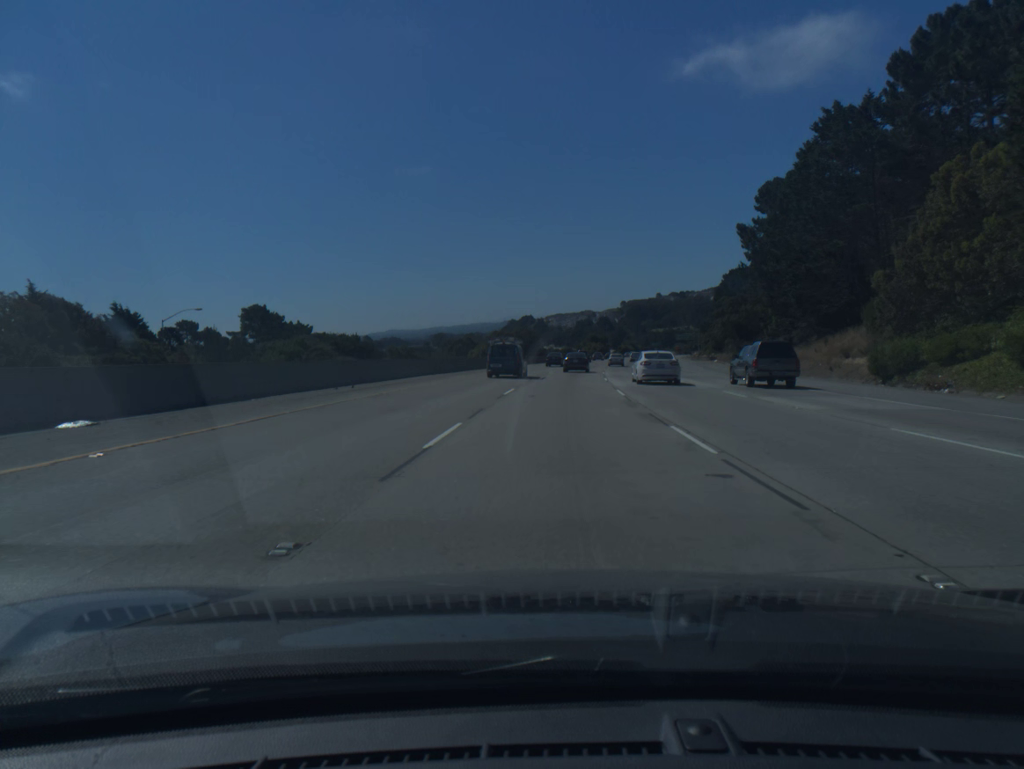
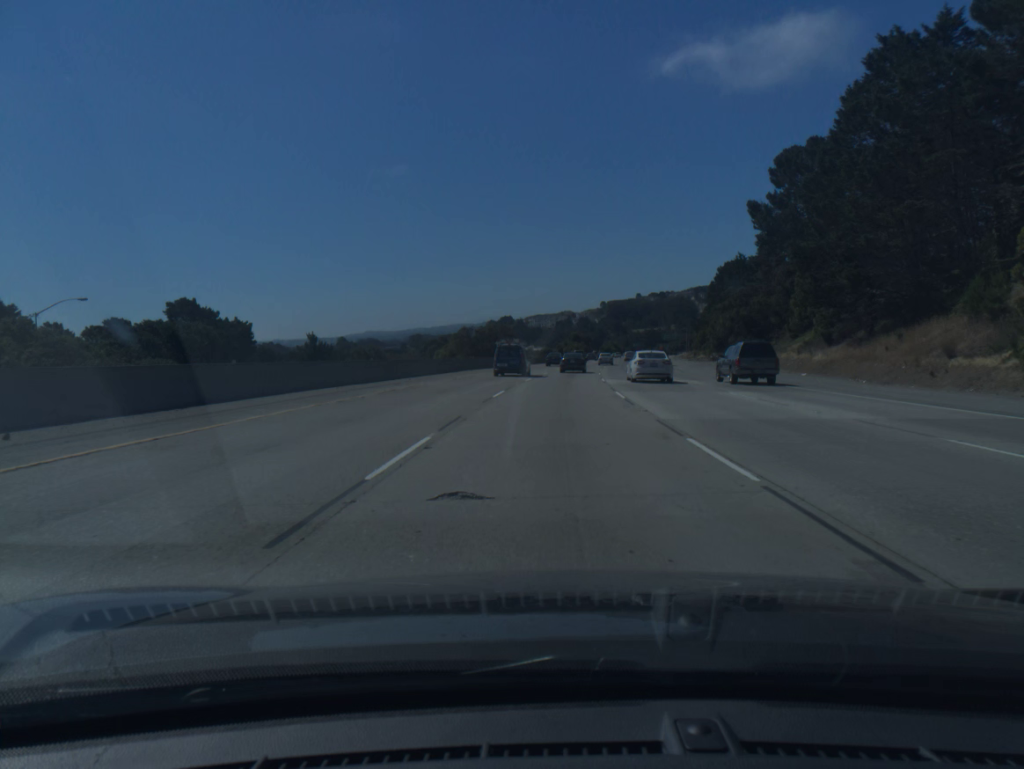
(+0.2, +16.8) m; +2°
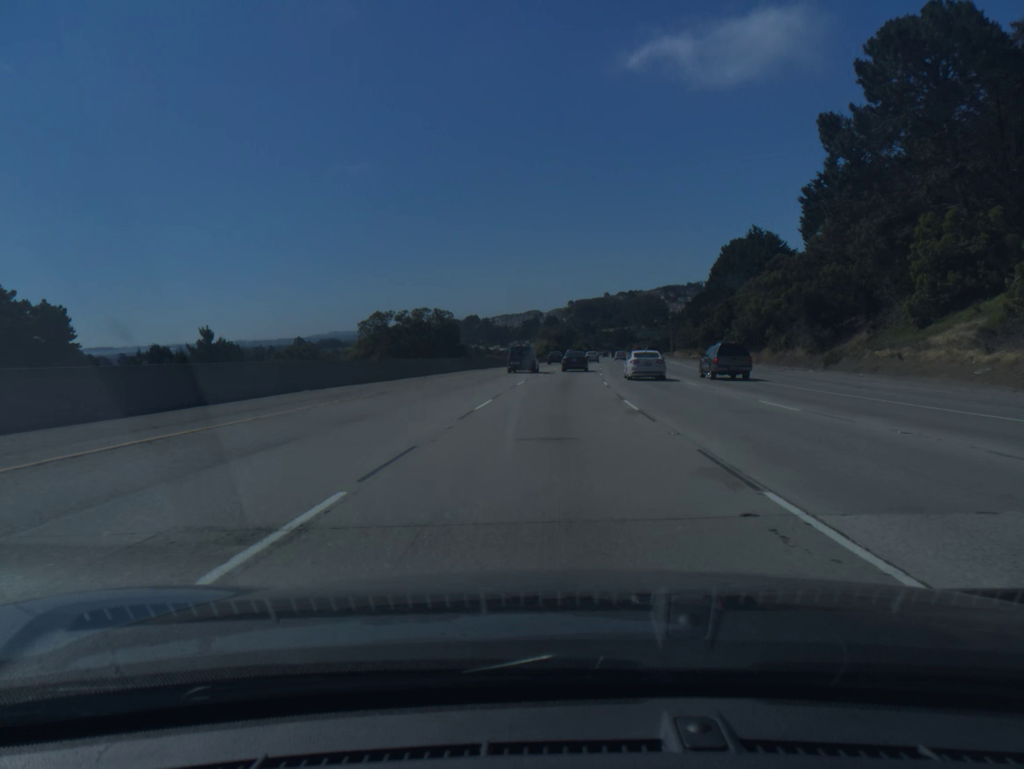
(+0.7, +33.8) m; +2°
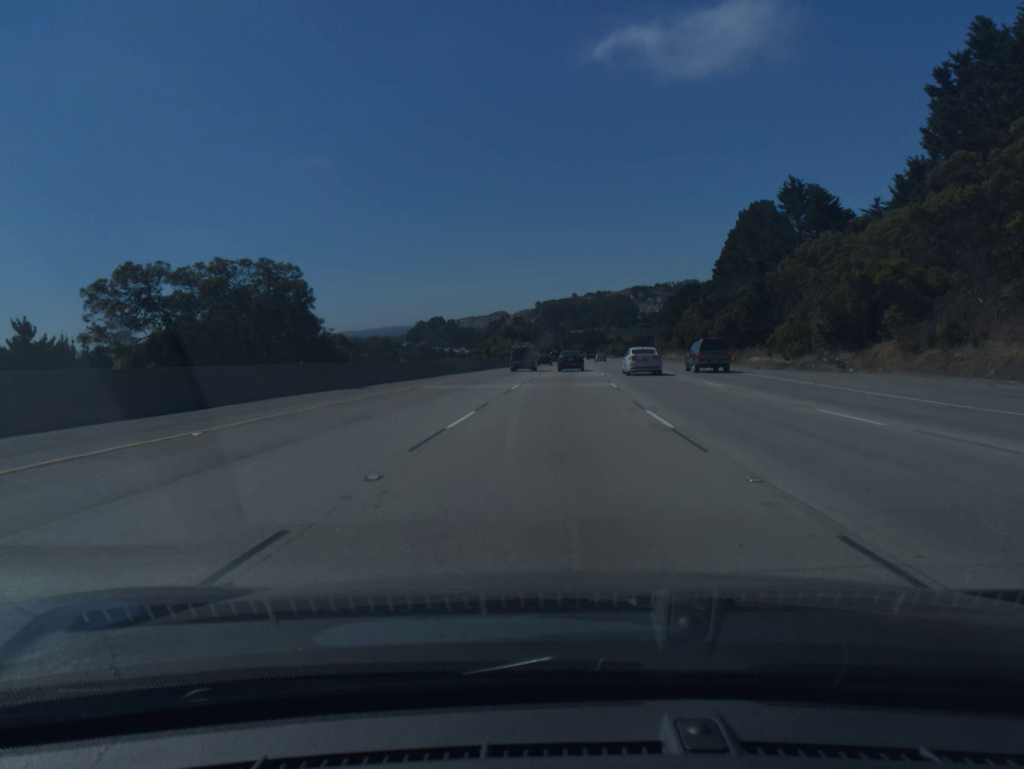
(+0.7, +34.0) m; +2°
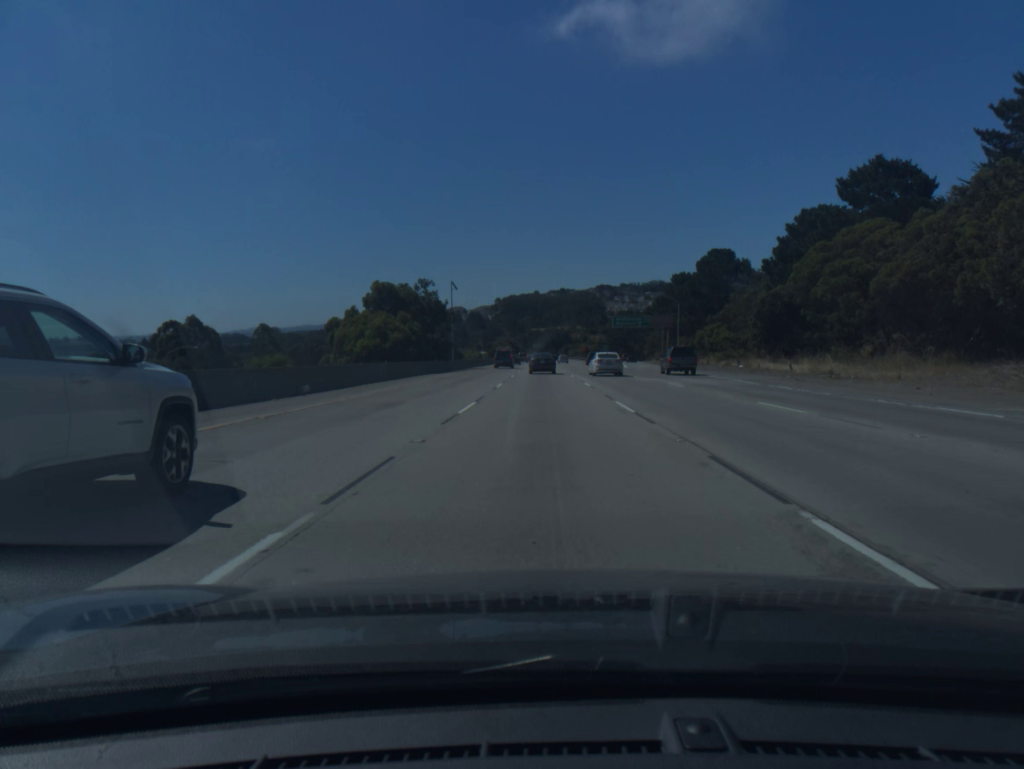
(+3.1, +84.4) m; +3°
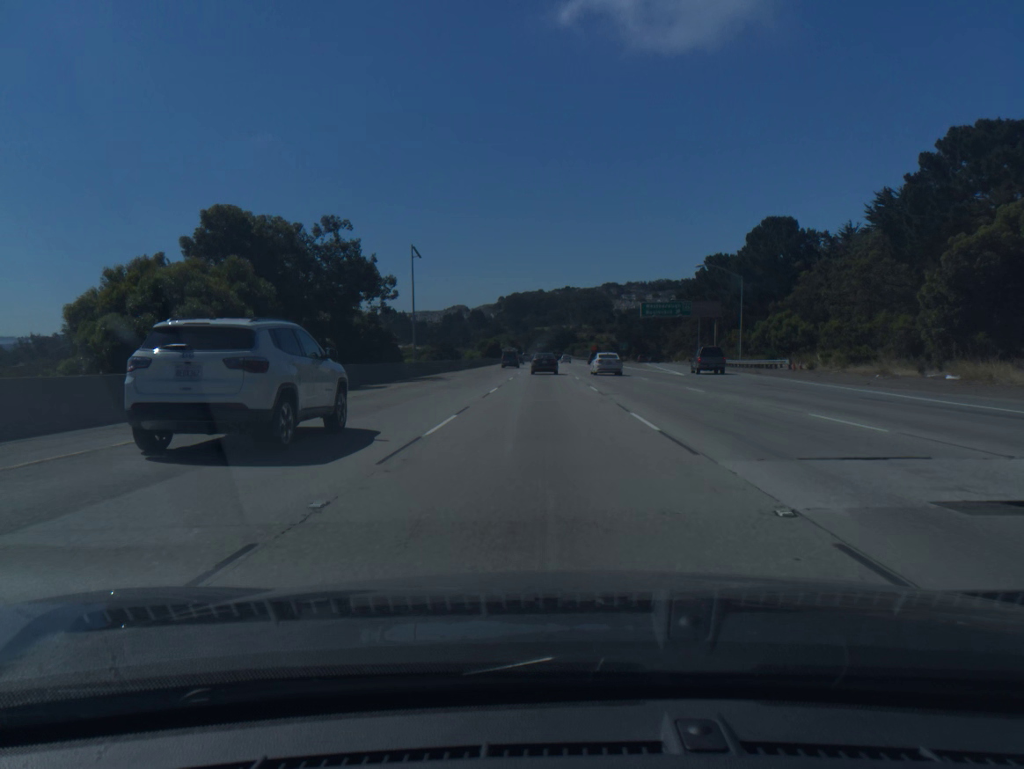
(-0.1, +33.4) m; 0°
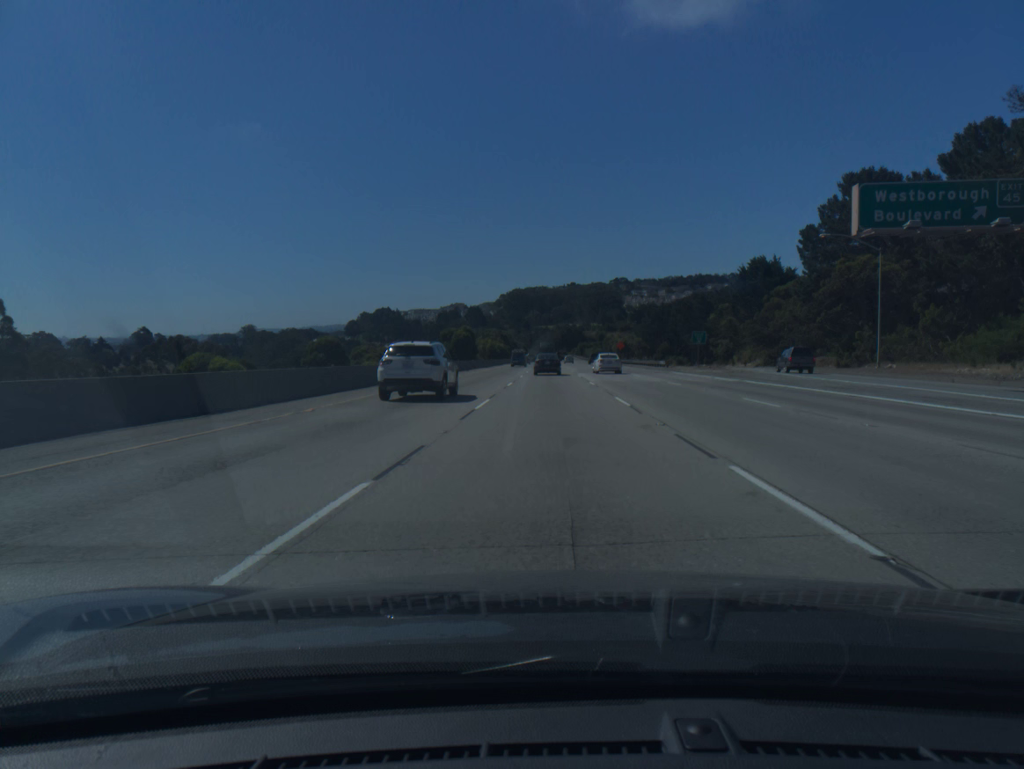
(-0.3, +66.4) m; 0°
